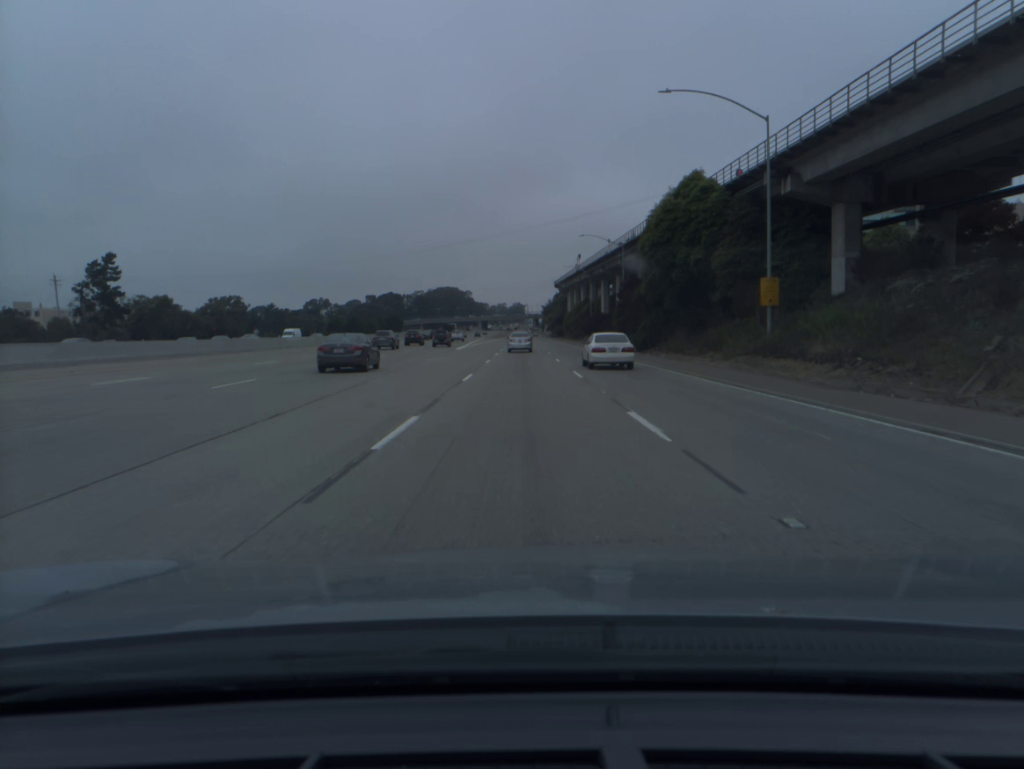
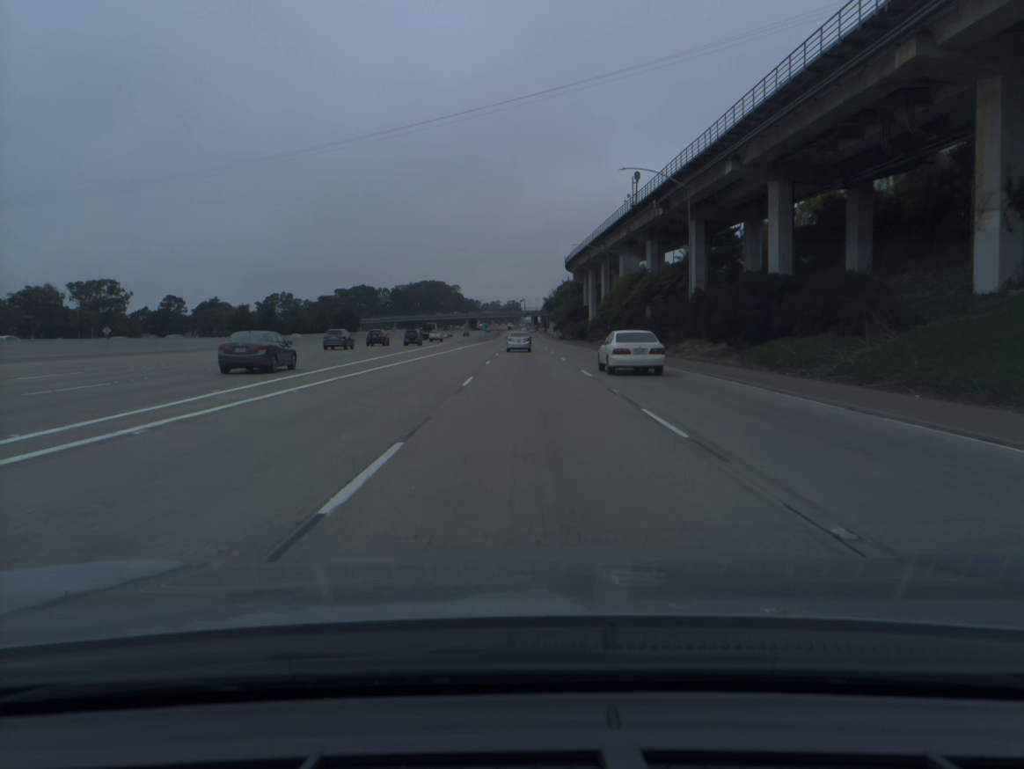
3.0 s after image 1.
(-0.1, +85.7) m; 0°
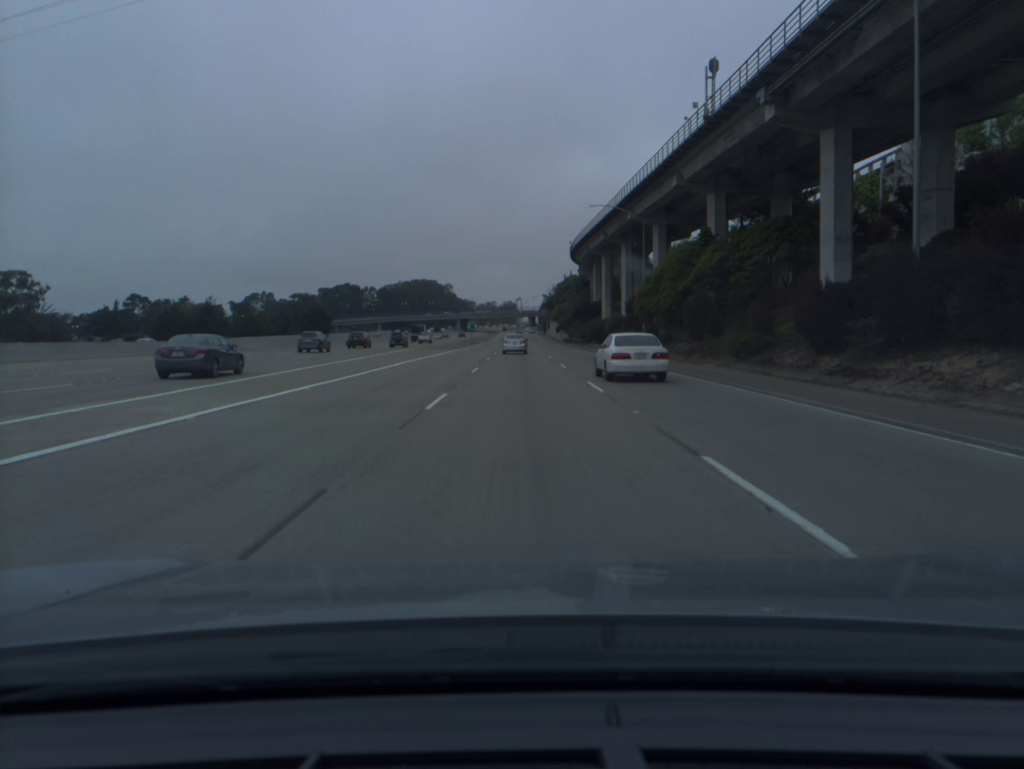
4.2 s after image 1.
(+0.1, +34.4) m; 0°
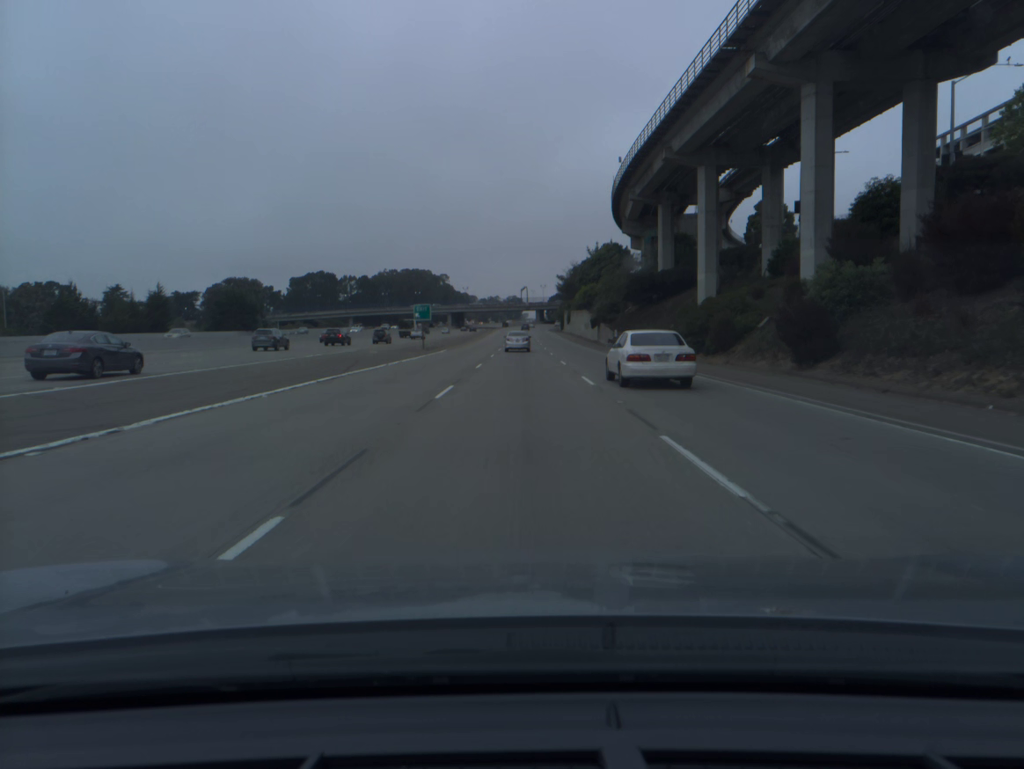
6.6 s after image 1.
(-0.2, +69.5) m; 0°
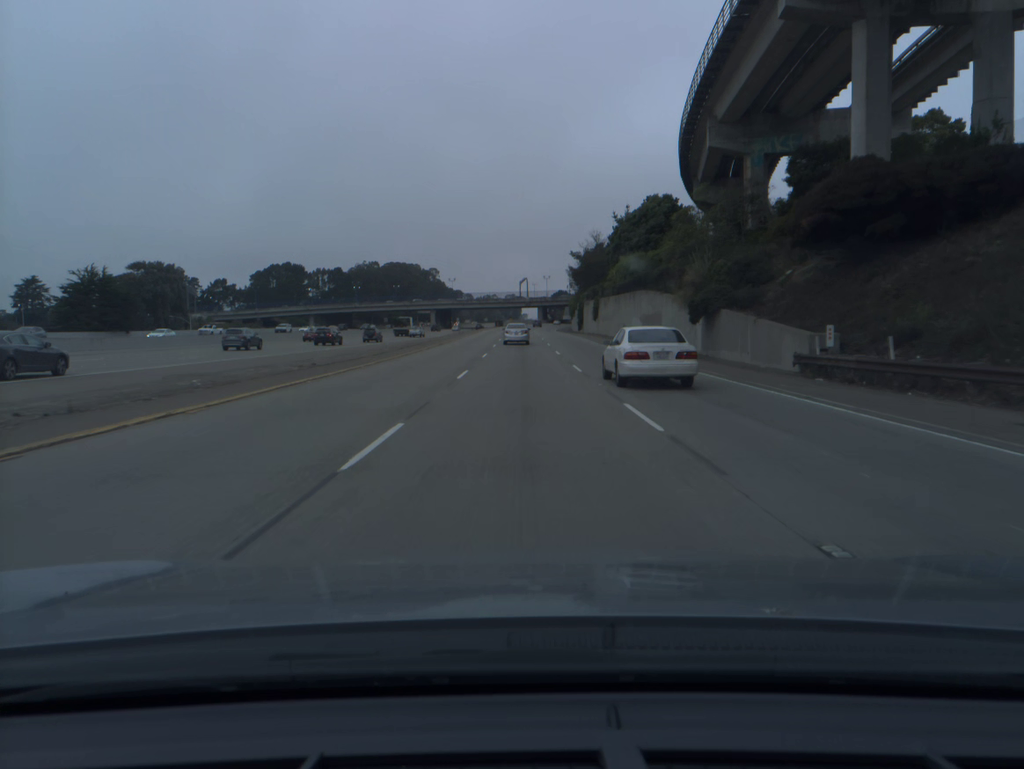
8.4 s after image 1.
(0.0, +51.9) m; 0°
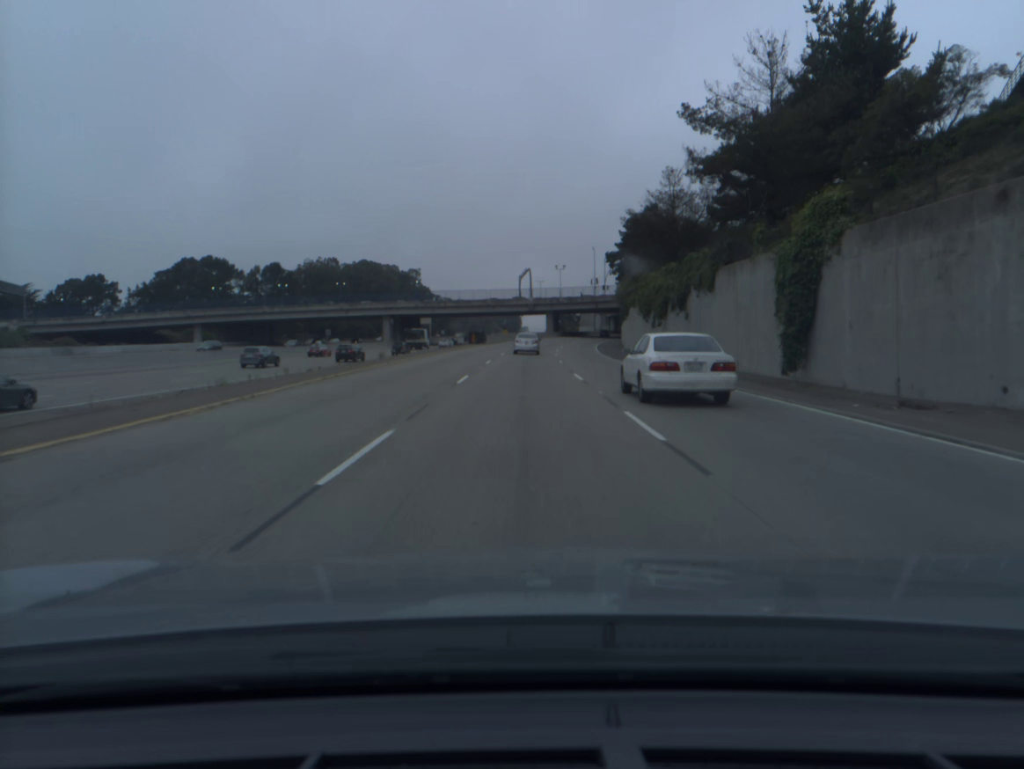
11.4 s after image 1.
(-0.1, +85.8) m; 0°
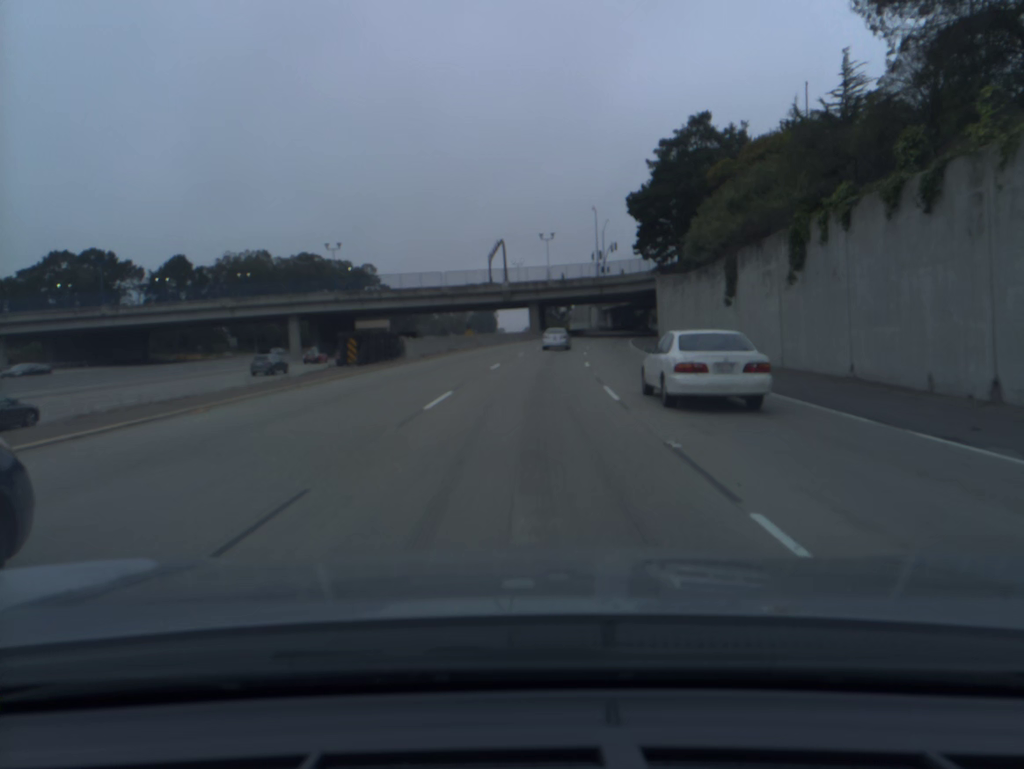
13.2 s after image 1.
(+0.6, +50.9) m; +2°
